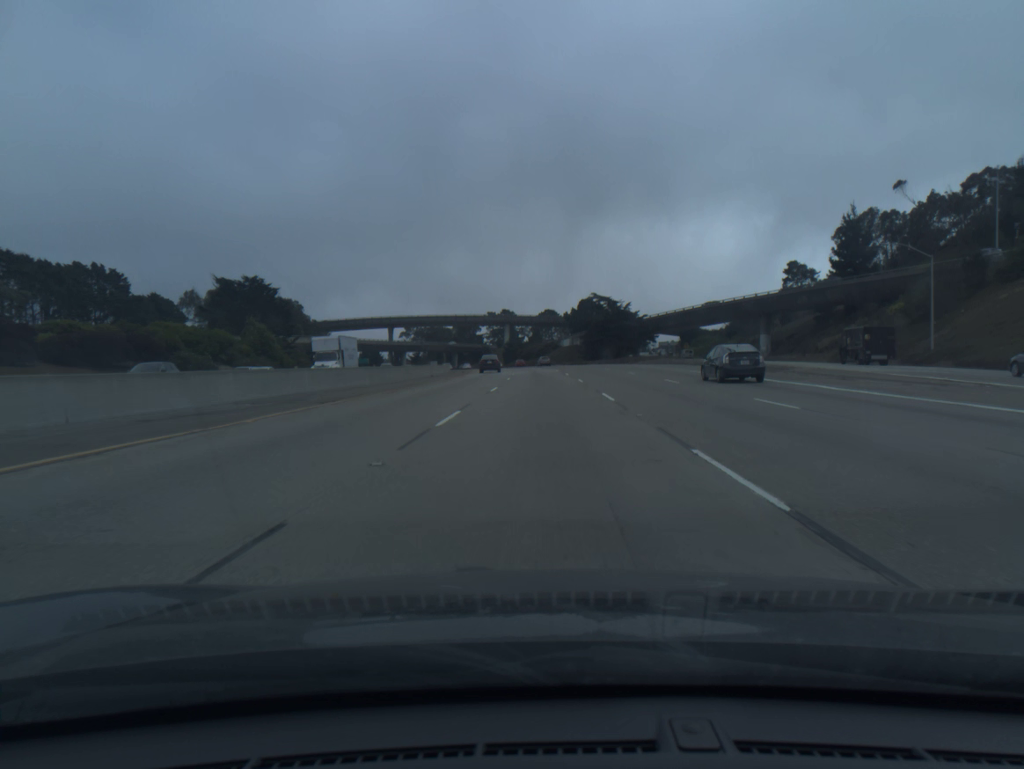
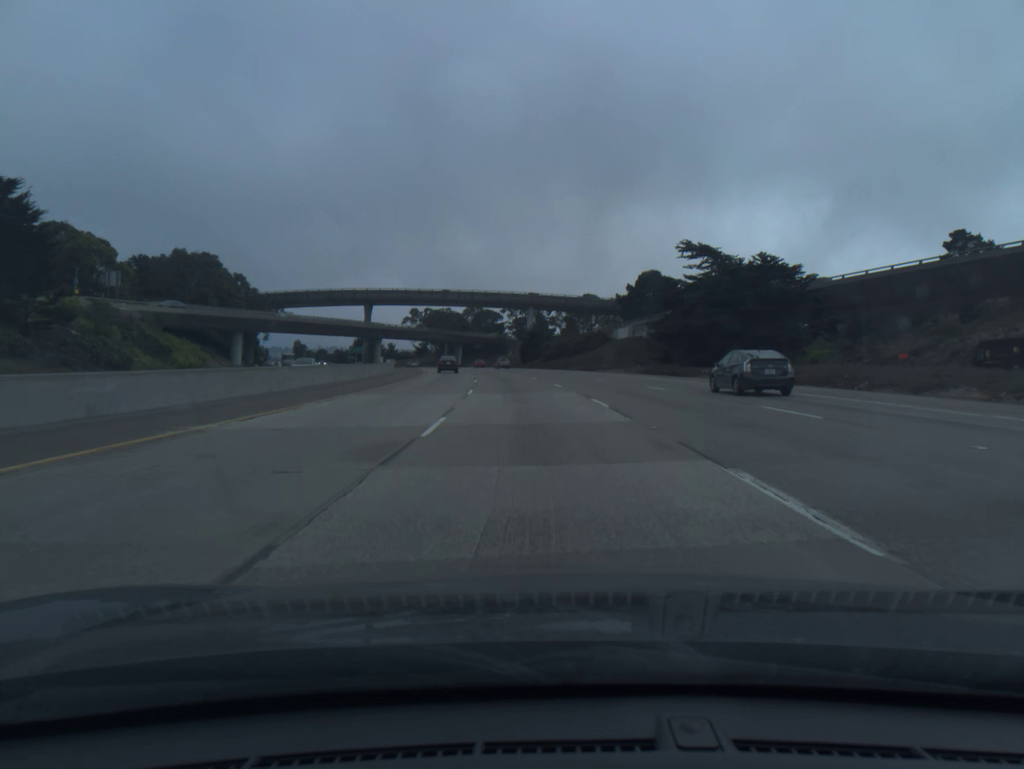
(-0.9, +74.3) m; -2°
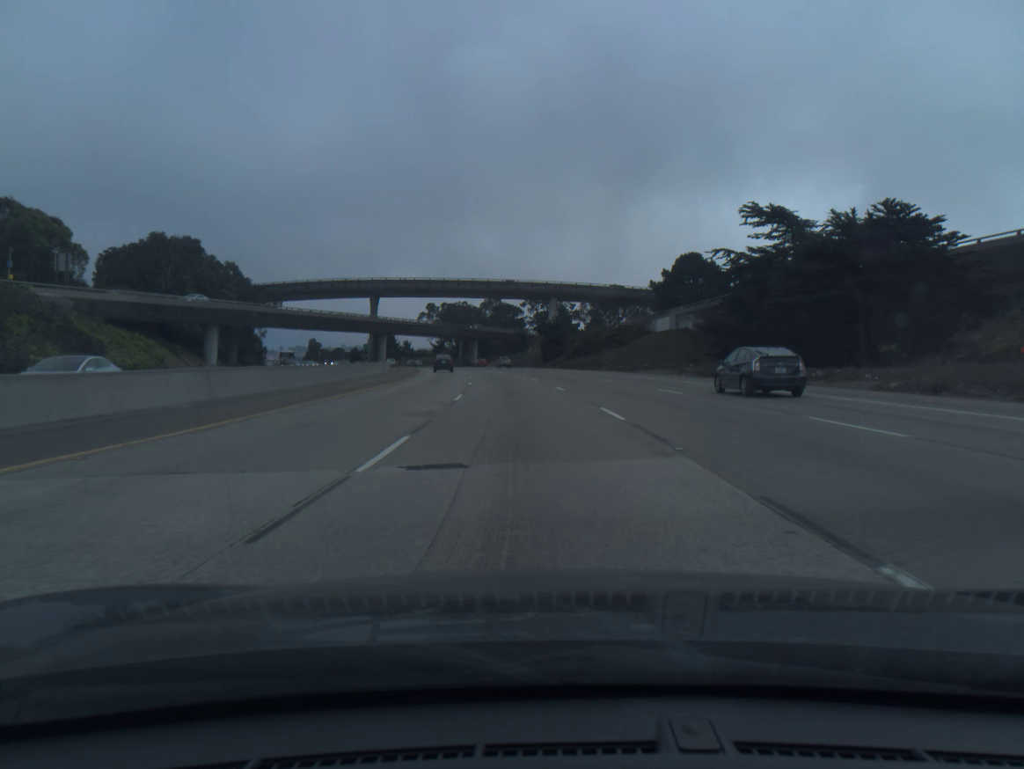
(-0.3, +18.6) m; -2°
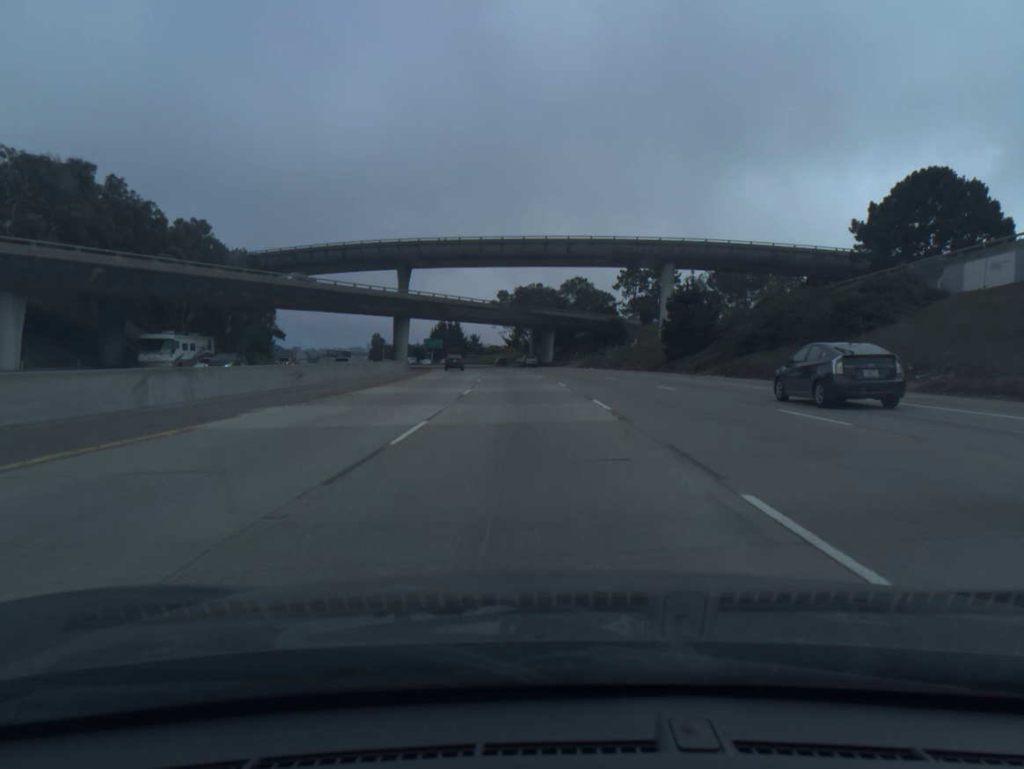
(-2.9, +55.8) m; -6°
